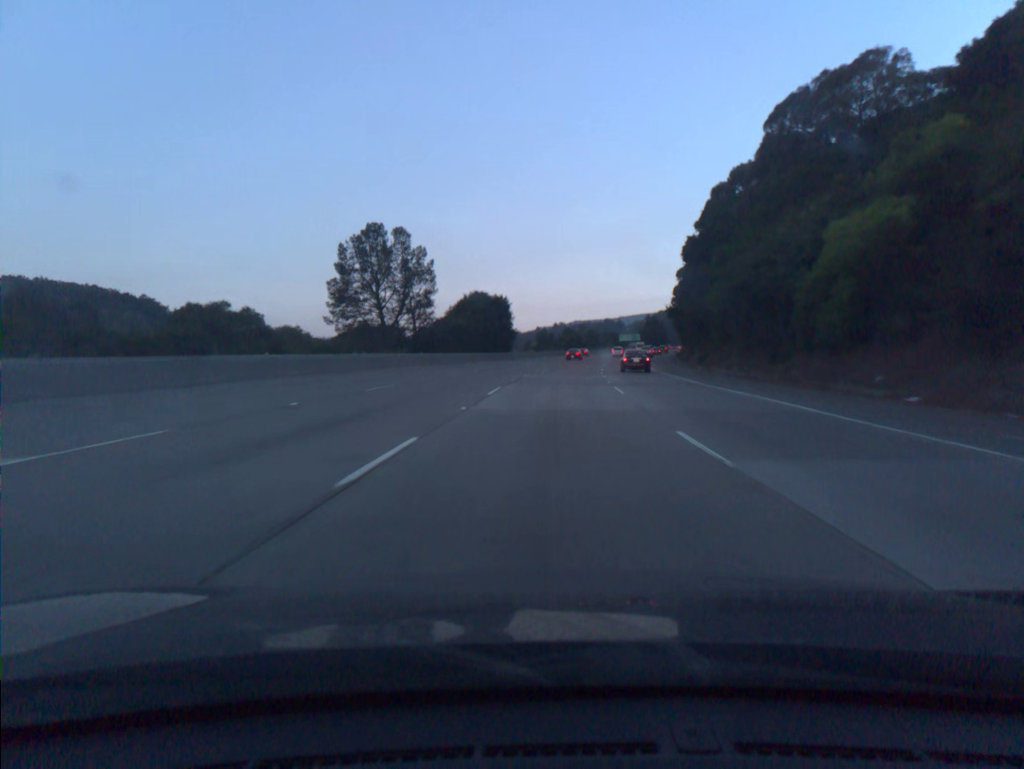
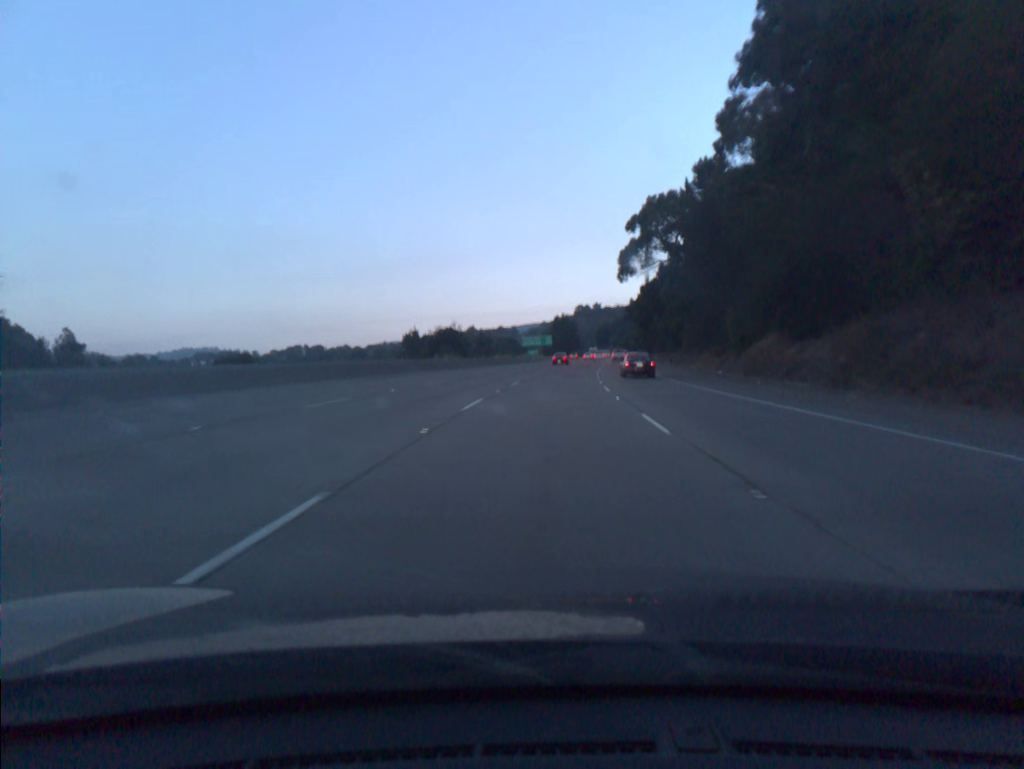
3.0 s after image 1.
(+6.6, +91.0) m; +8°
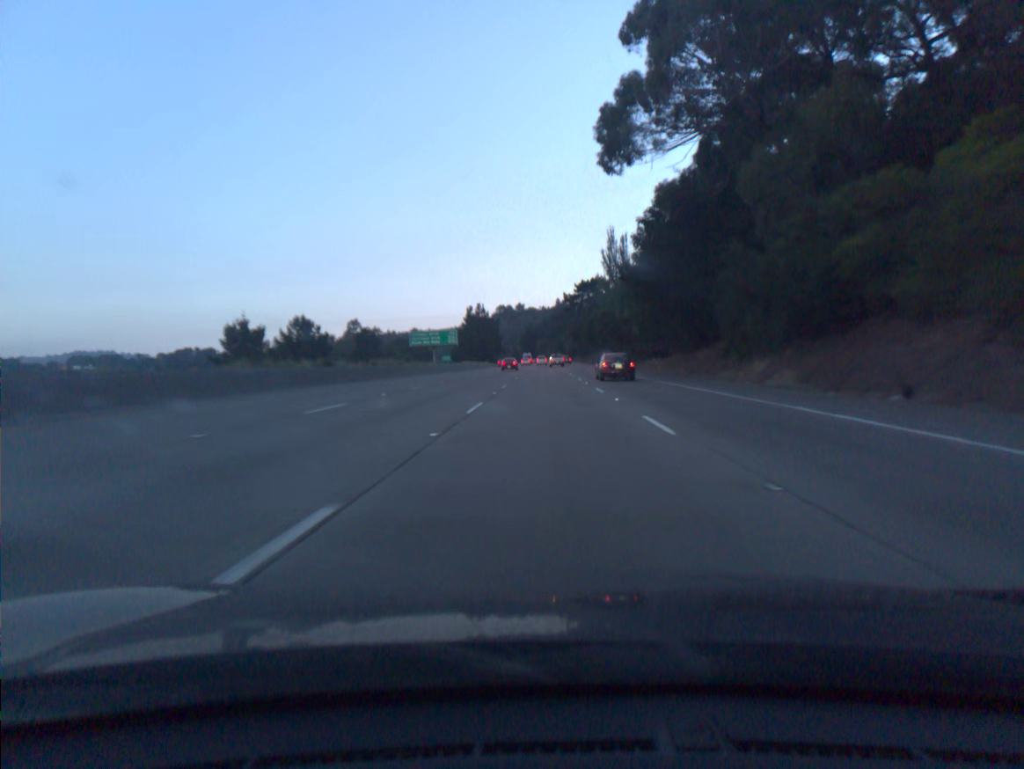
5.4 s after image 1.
(+3.6, +72.9) m; +6°
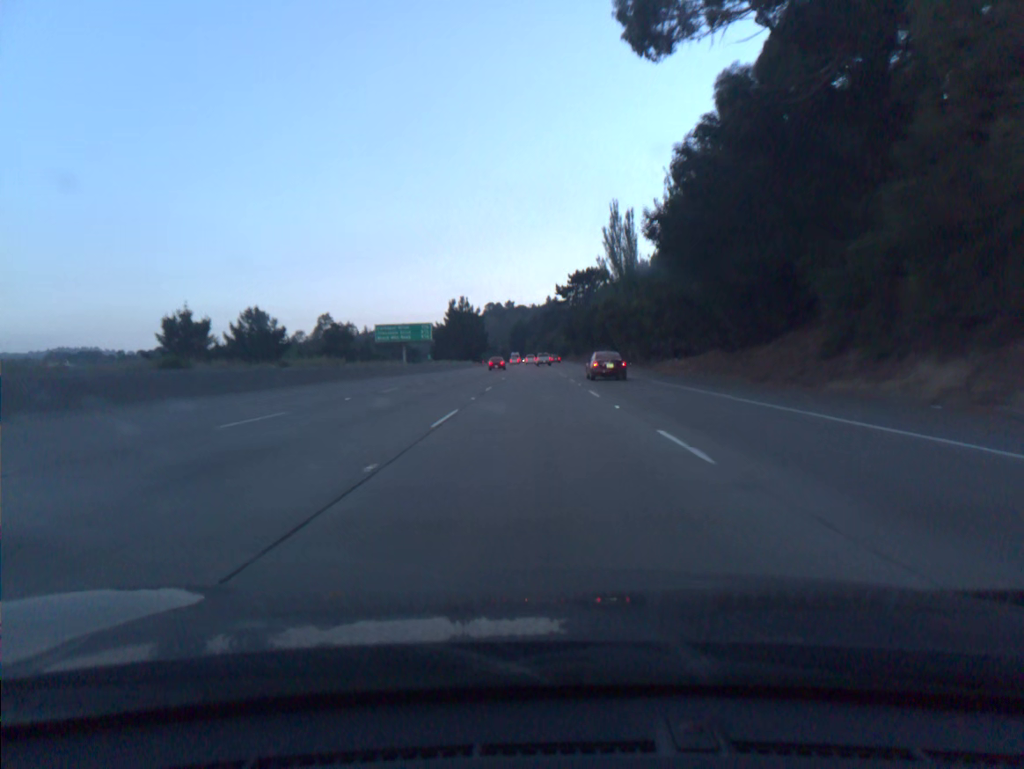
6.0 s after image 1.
(+0.1, +18.3) m; +1°
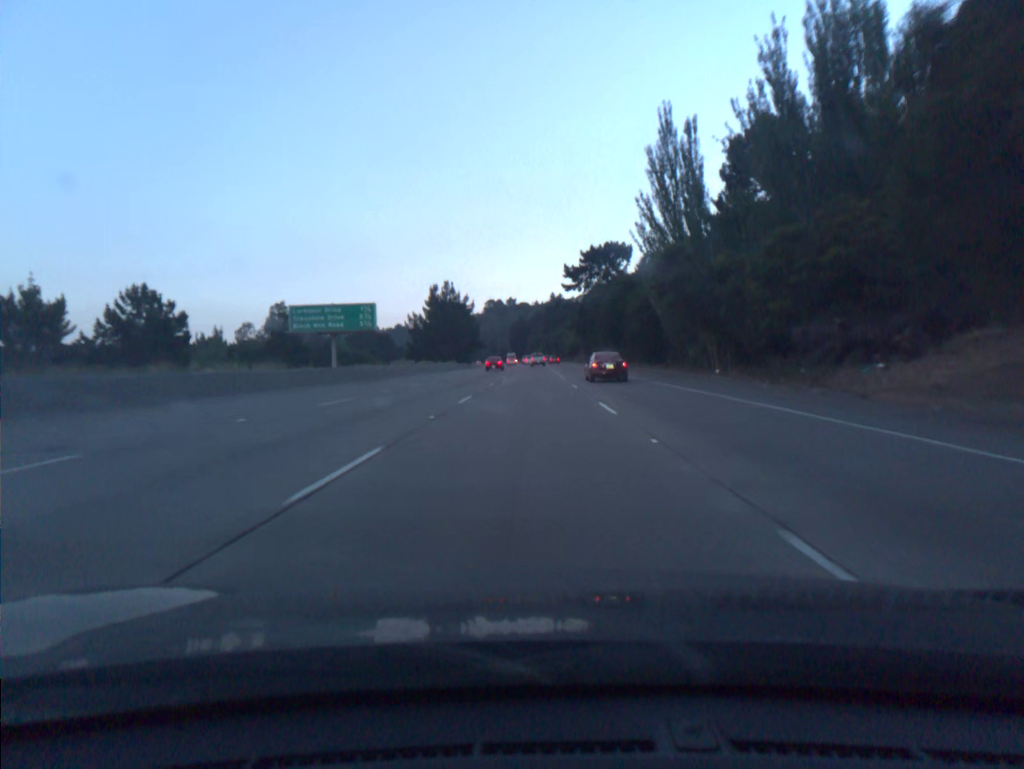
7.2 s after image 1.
(0.0, +36.5) m; 0°
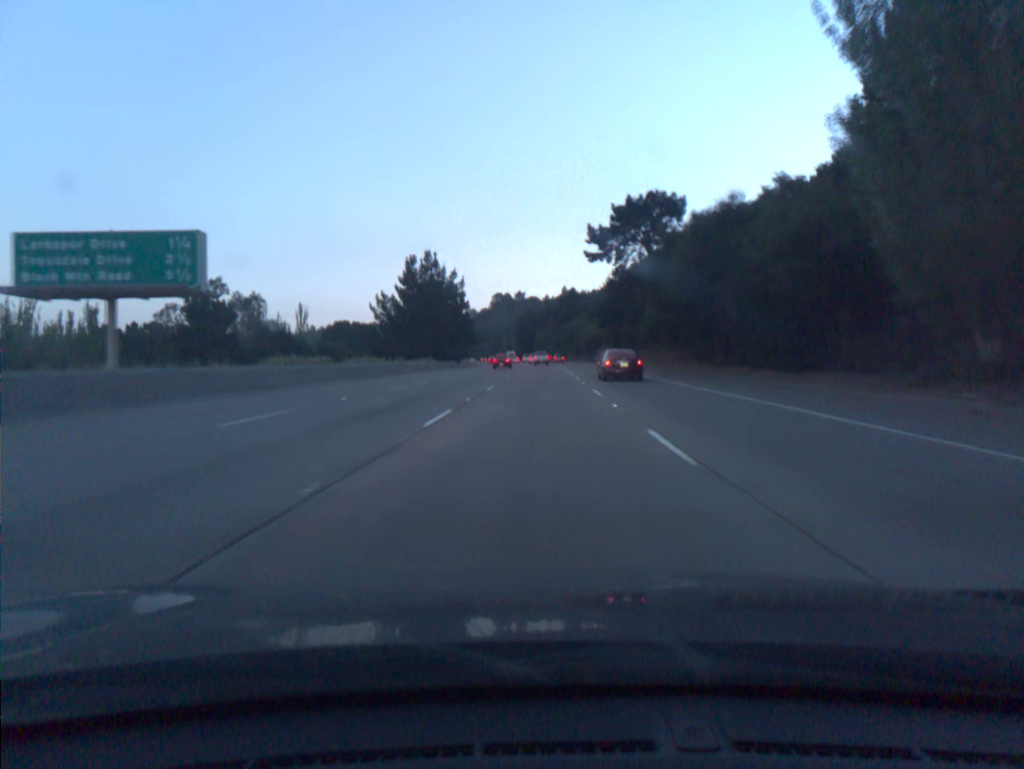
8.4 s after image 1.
(-0.2, +36.5) m; -1°
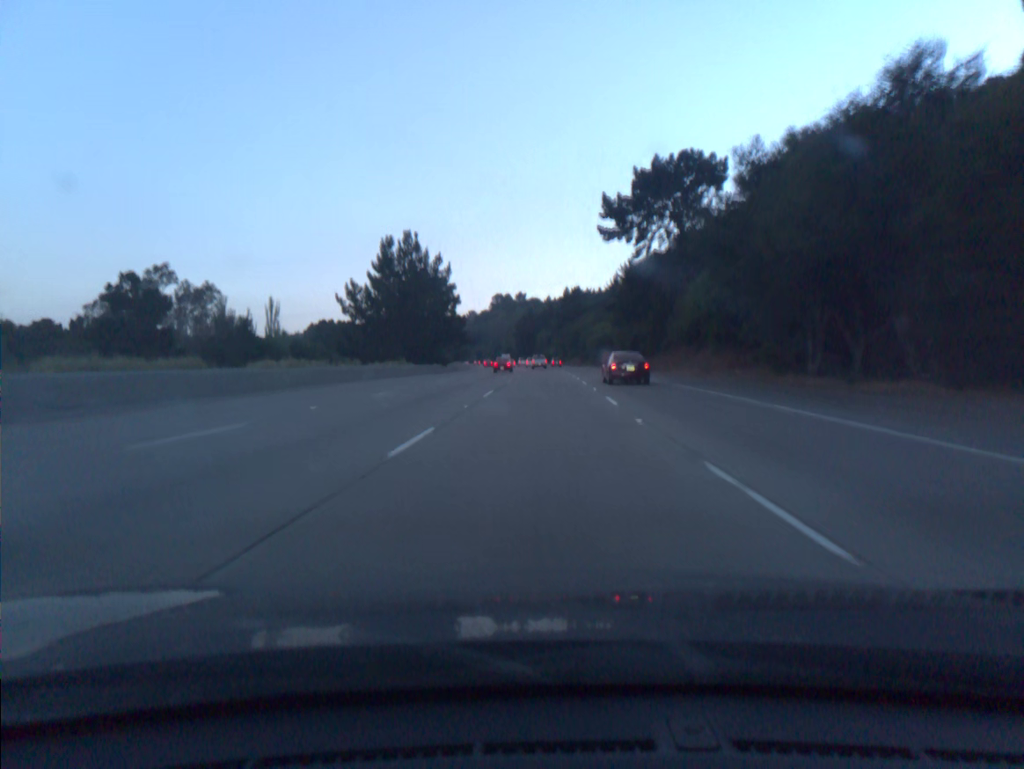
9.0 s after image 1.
(0.0, +18.3) m; 0°
